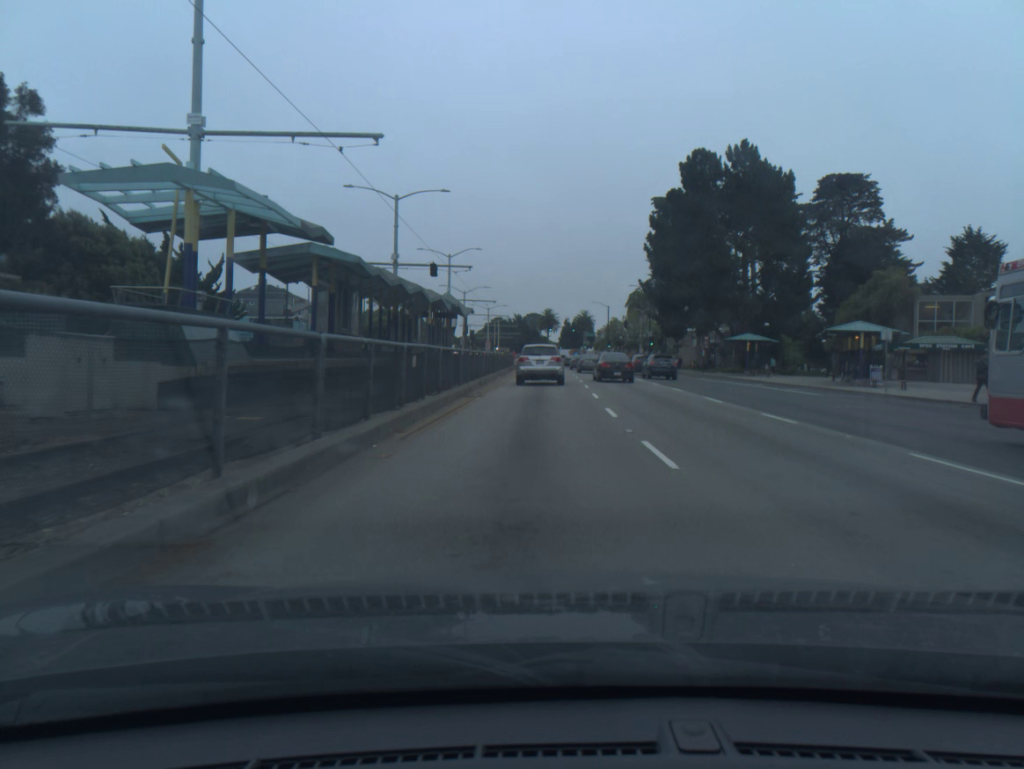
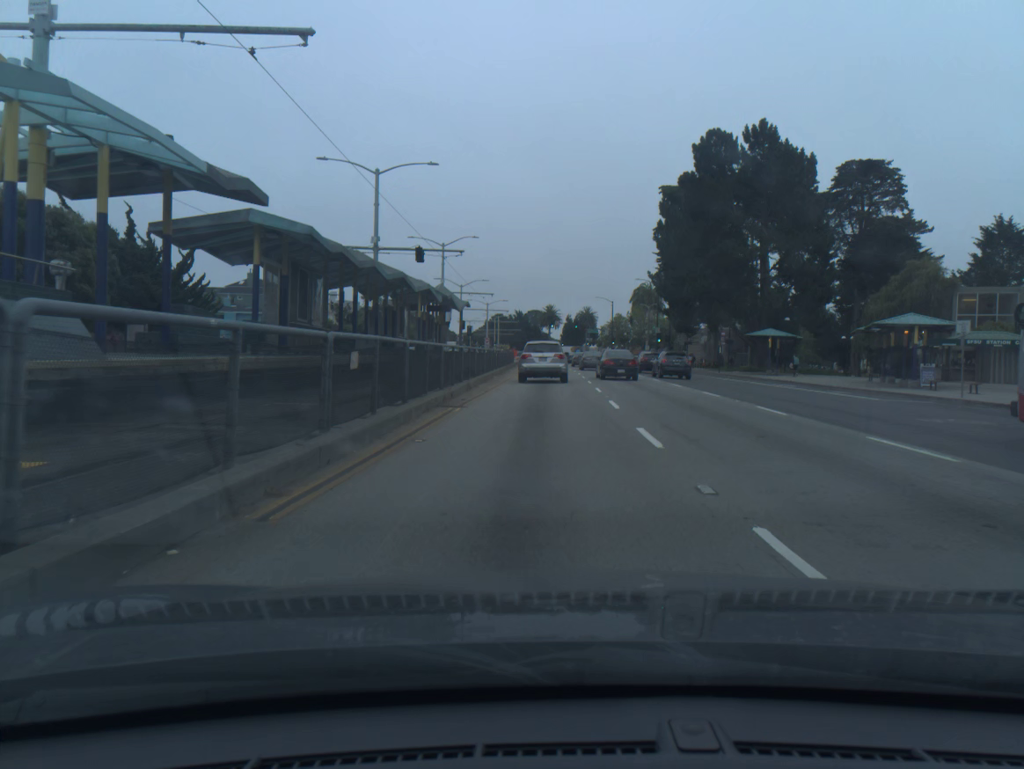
(0.0, +5.7) m; 0°
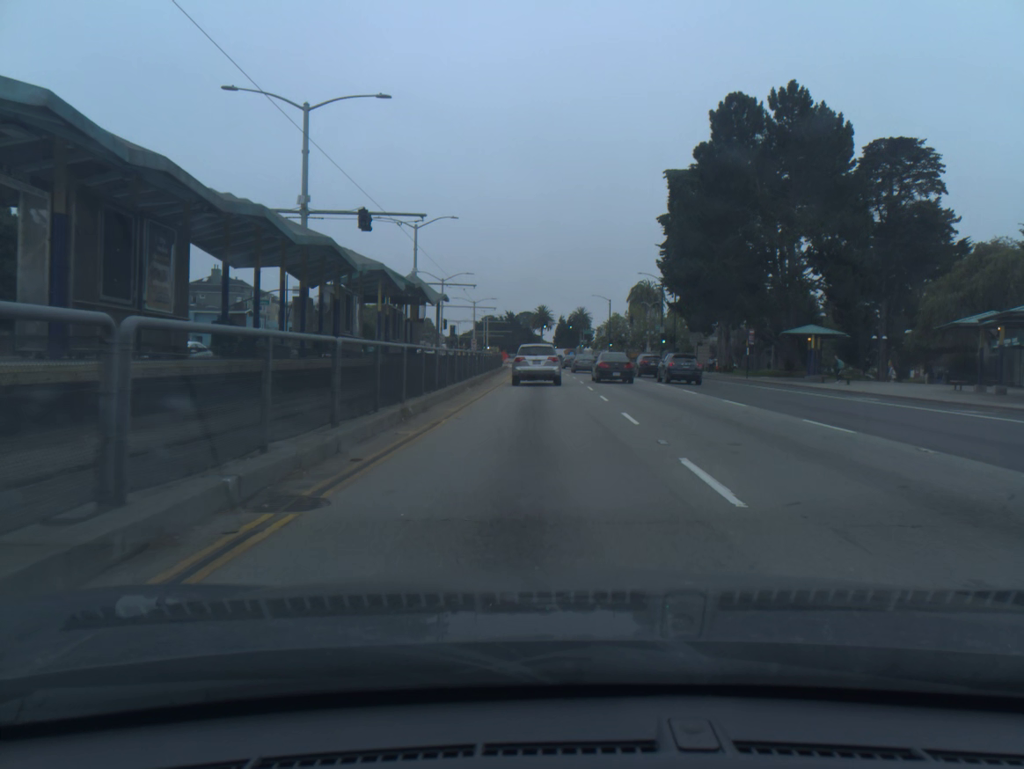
(0.0, +10.9) m; +1°
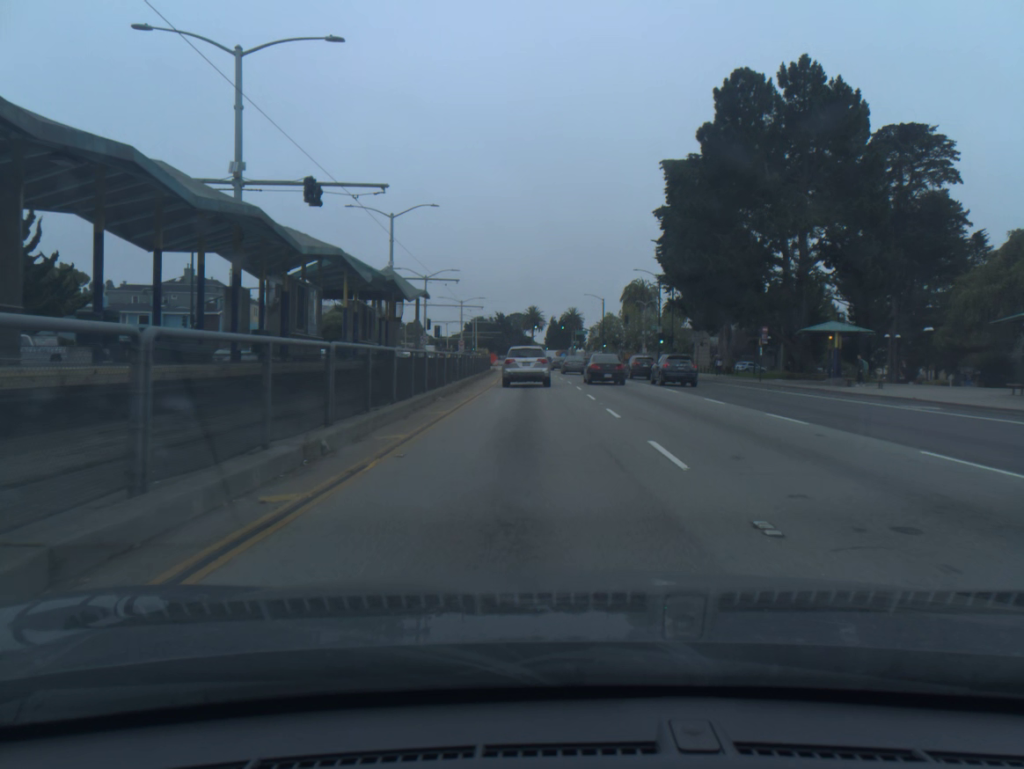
(0.0, +5.3) m; +1°
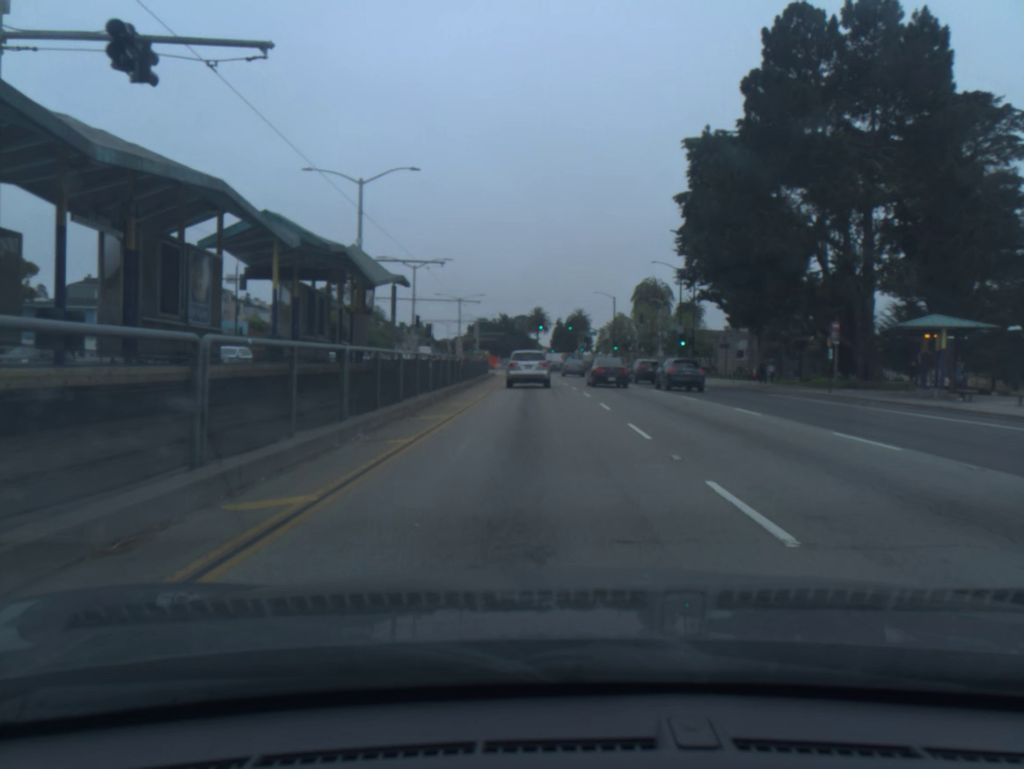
(-0.1, +10.7) m; -1°
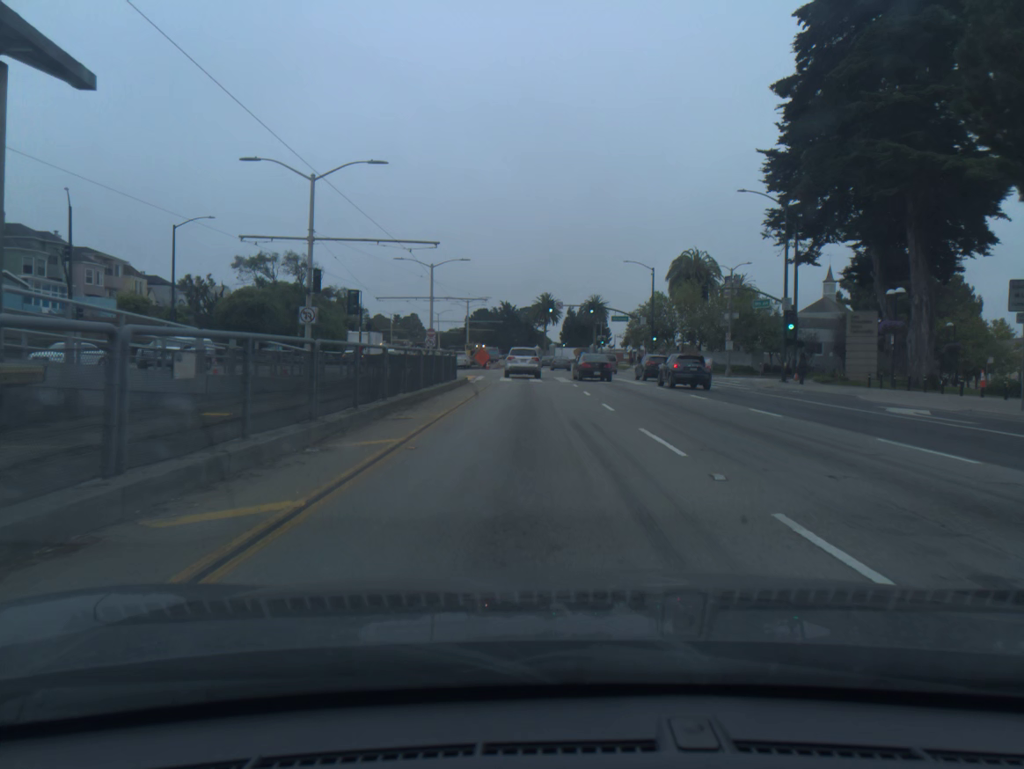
(-0.2, +31.3) m; 0°
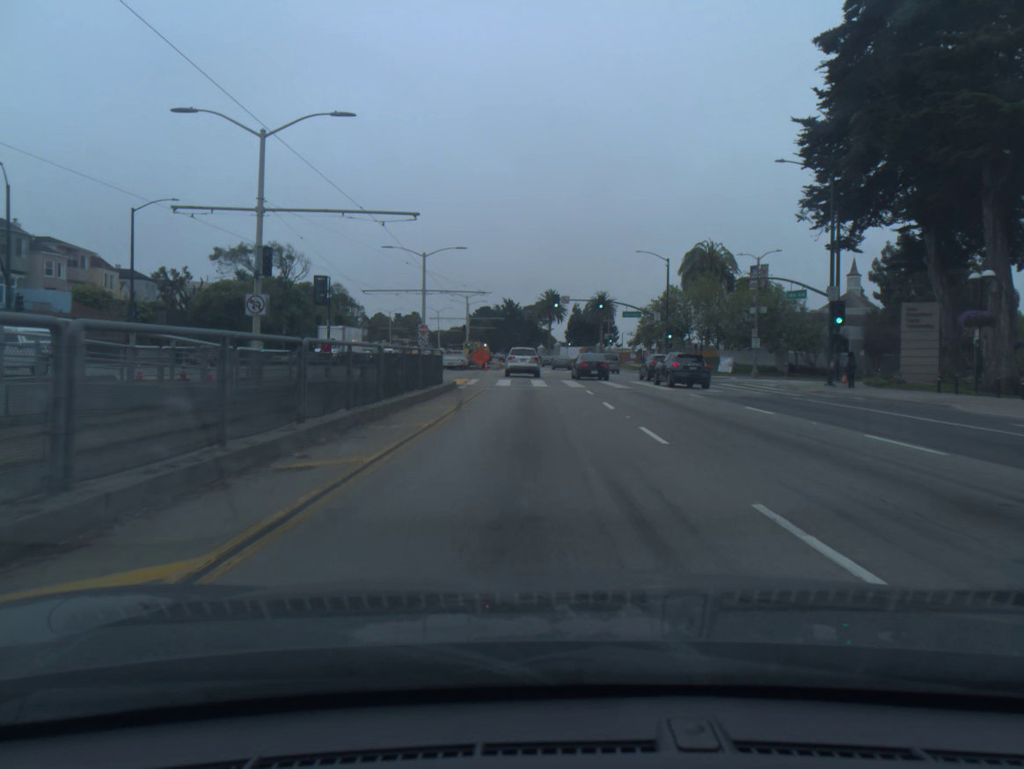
(0.0, +6.9) m; 0°
